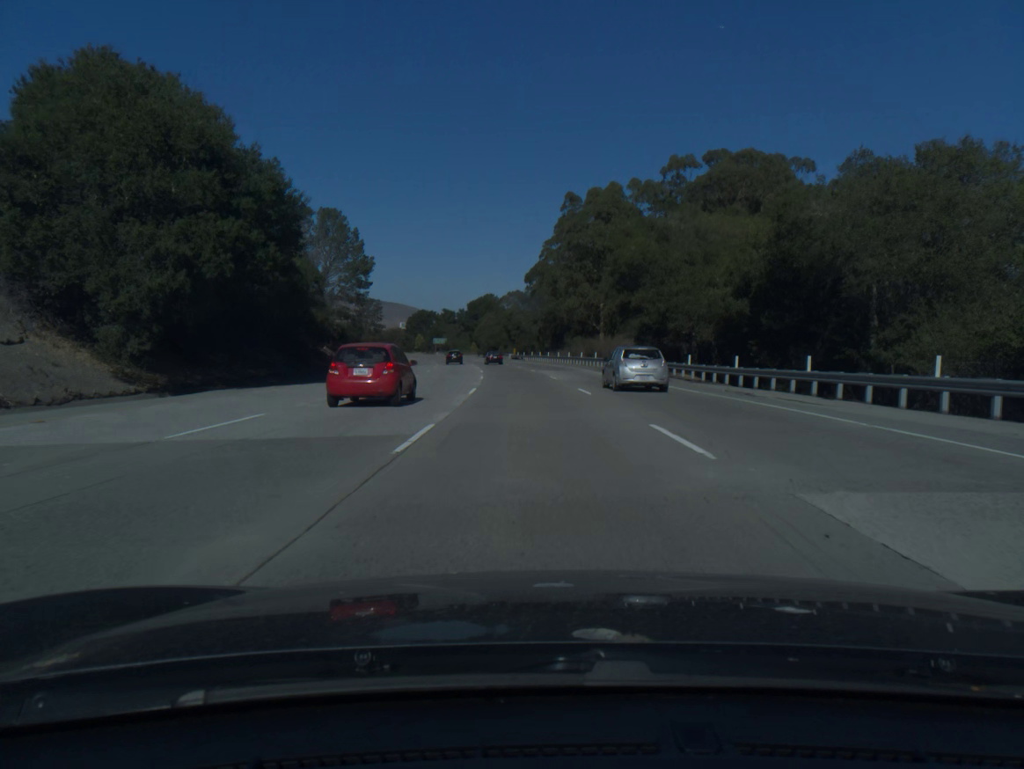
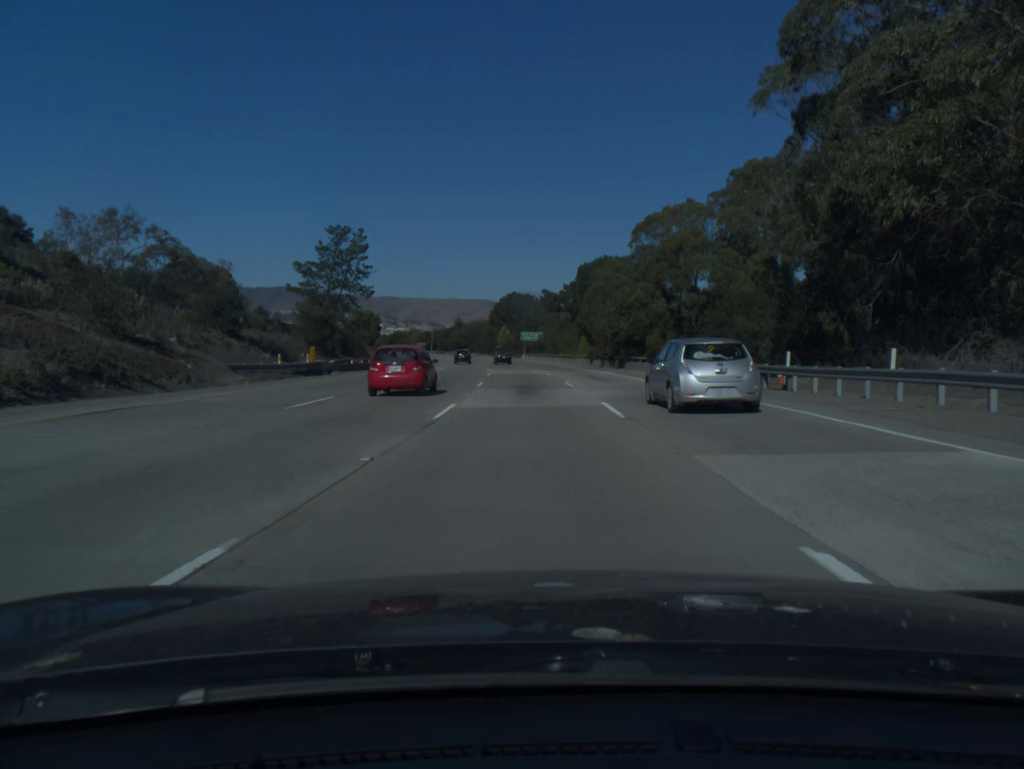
(-6.8, +96.0) m; -9°
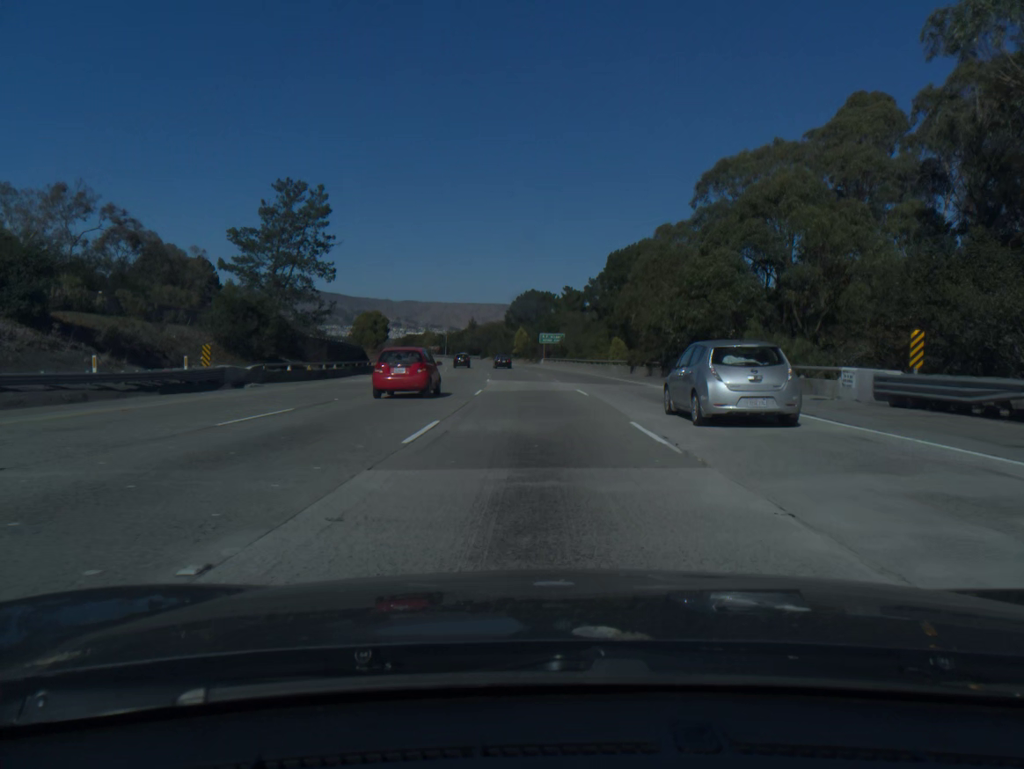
(-0.3, +19.3) m; -2°
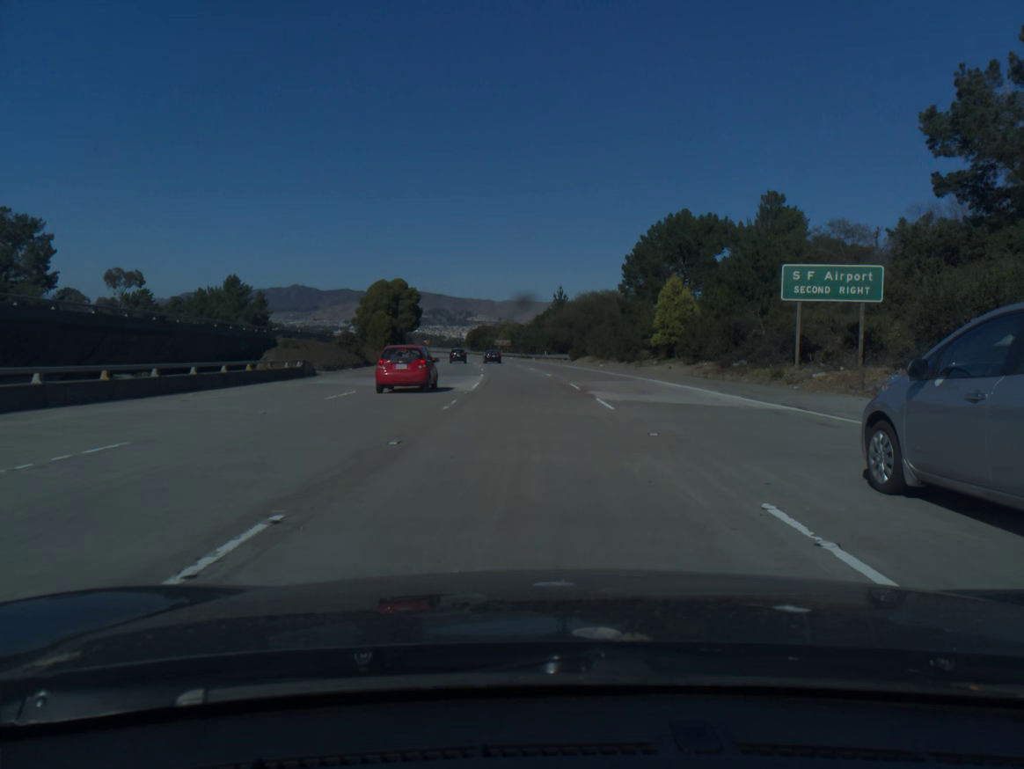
(-5.9, +96.3) m; -7°
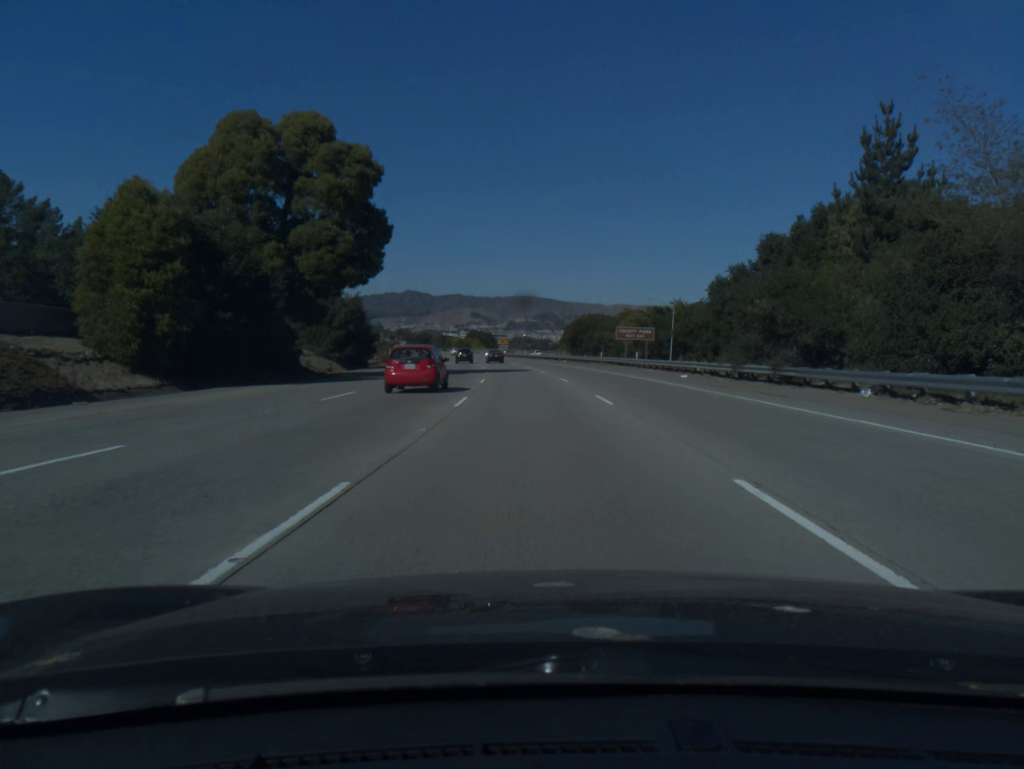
(-6.7, +96.1) m; -8°
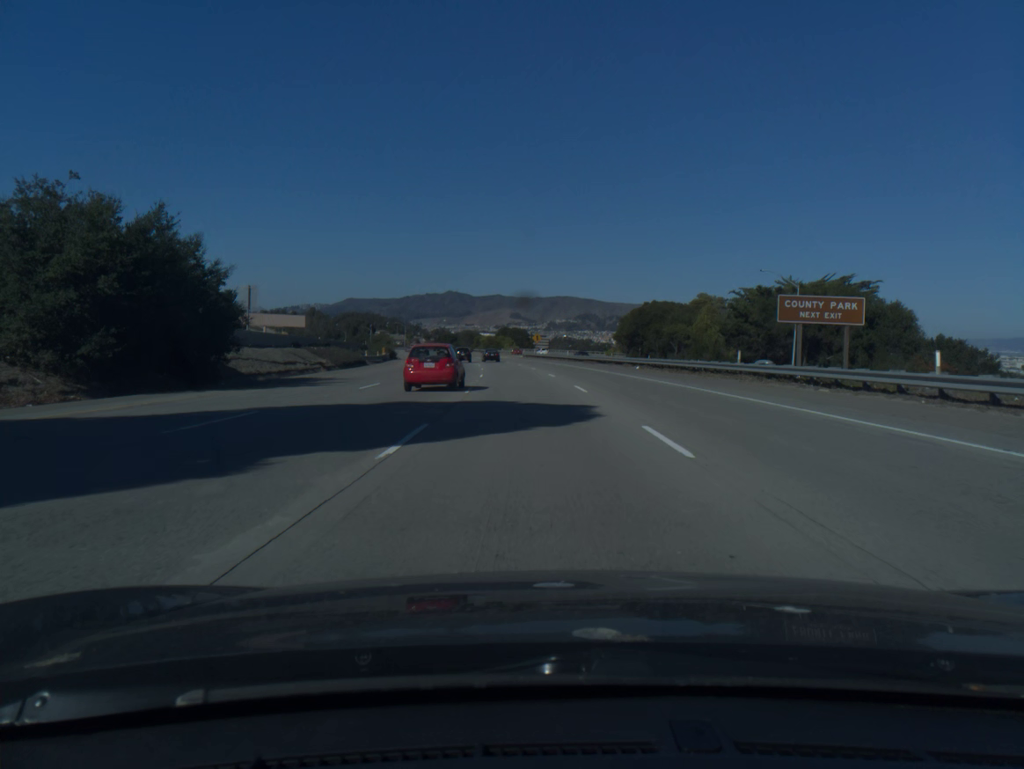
(-0.9, +38.5) m; -3°
